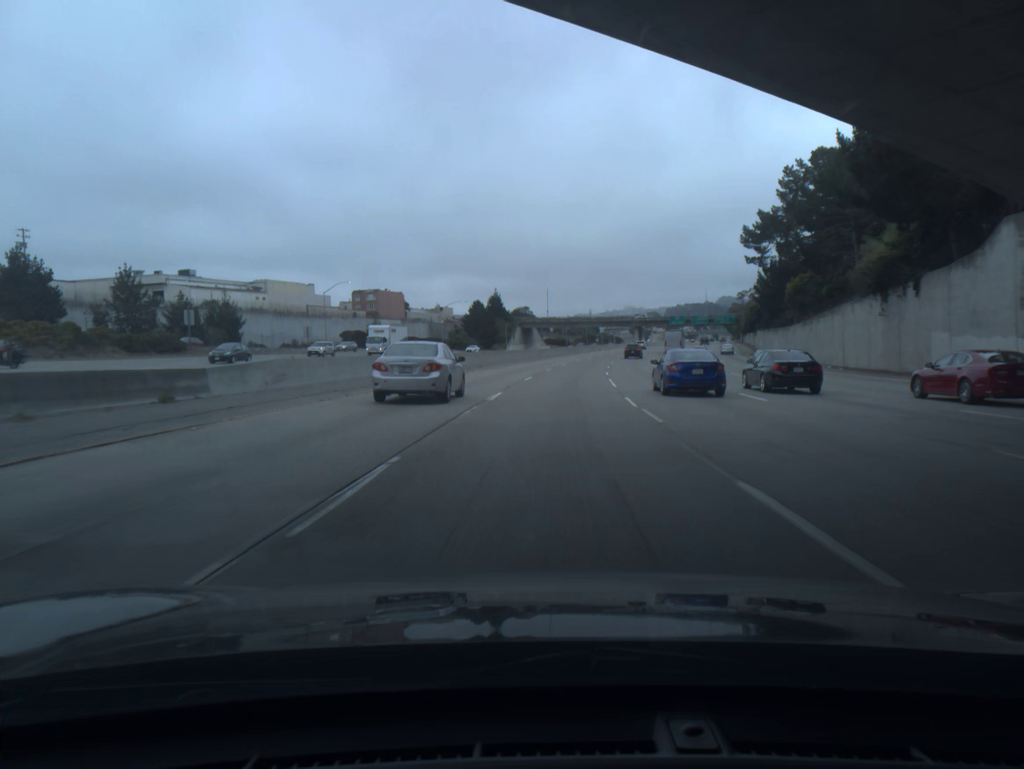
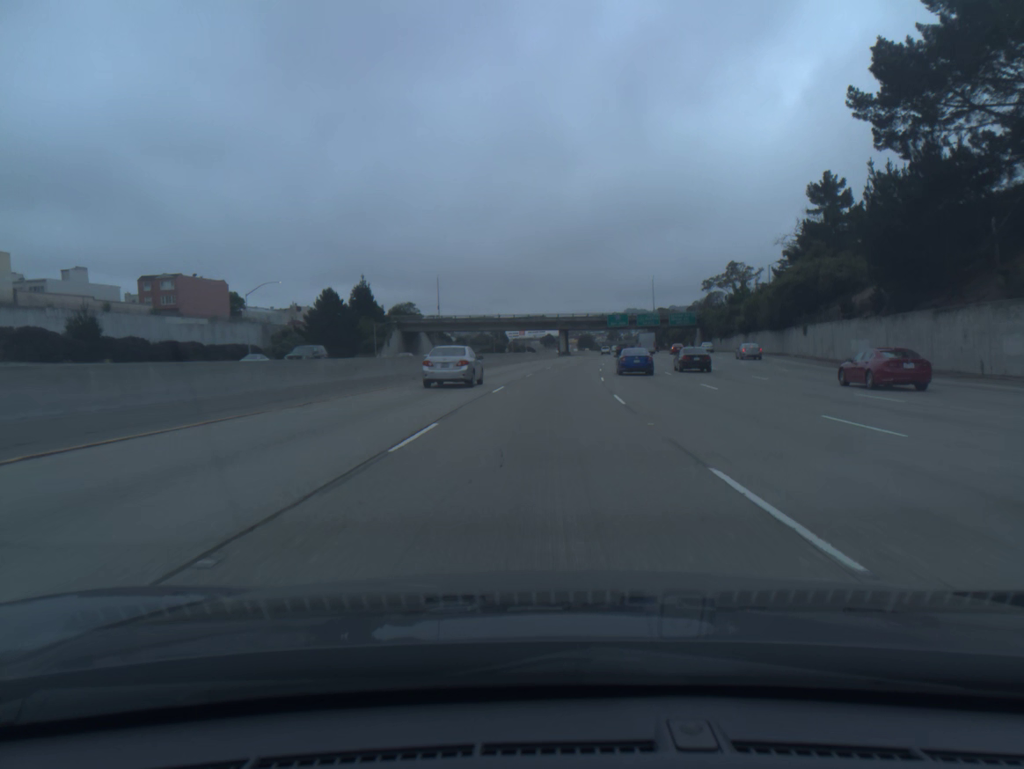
(+4.1, +68.1) m; +7°
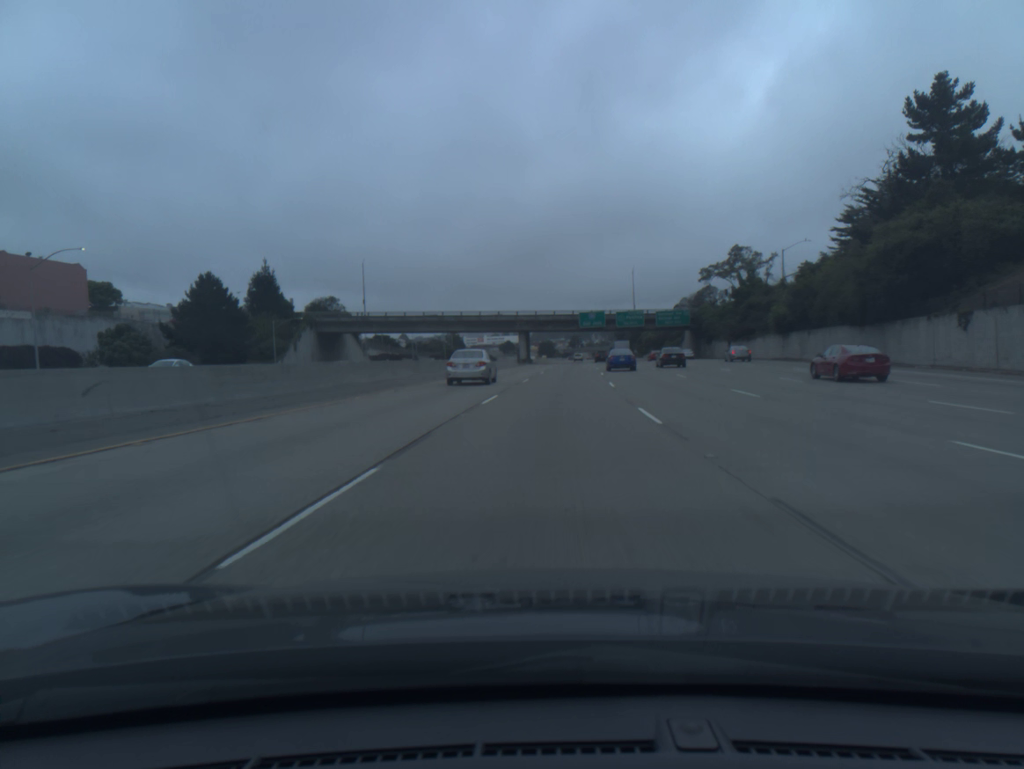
(+0.9, +34.5) m; +3°
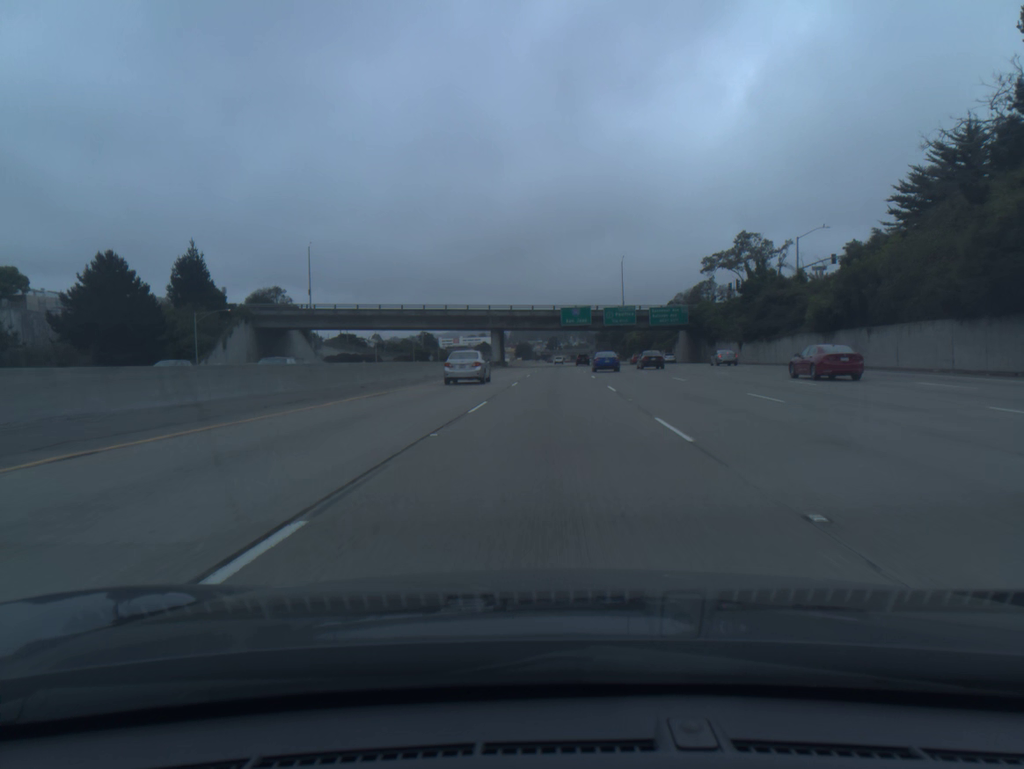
(+0.2, +17.4) m; +2°
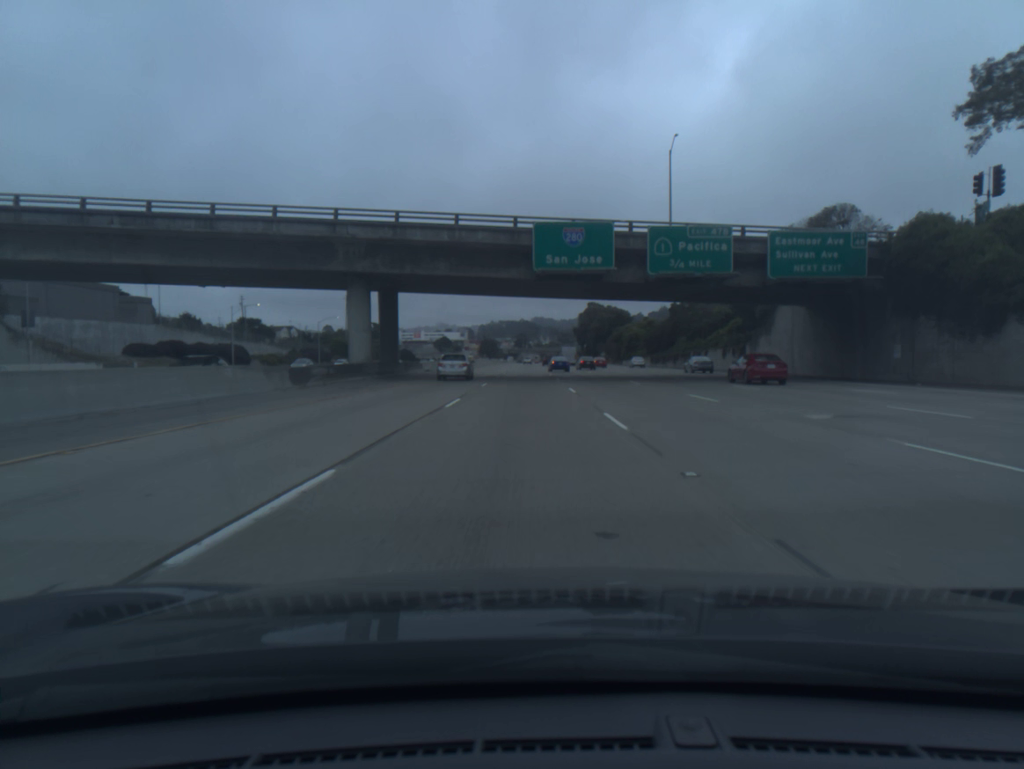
(+2.0, +70.6) m; +2°
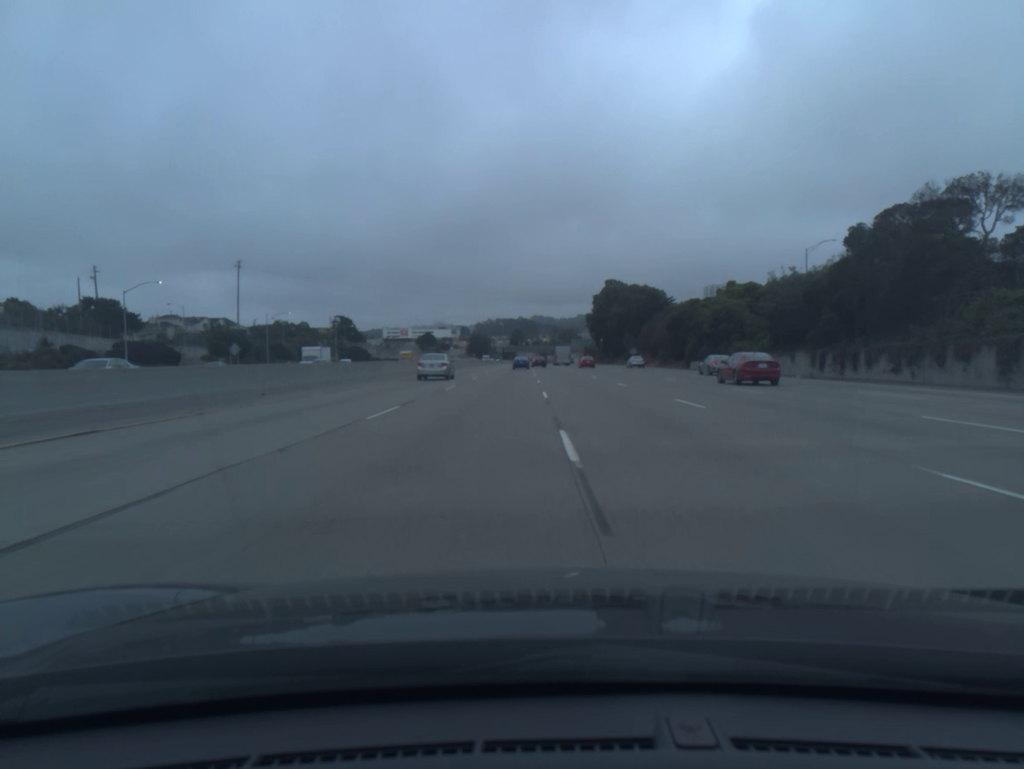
(+0.1, +77.2) m; 0°
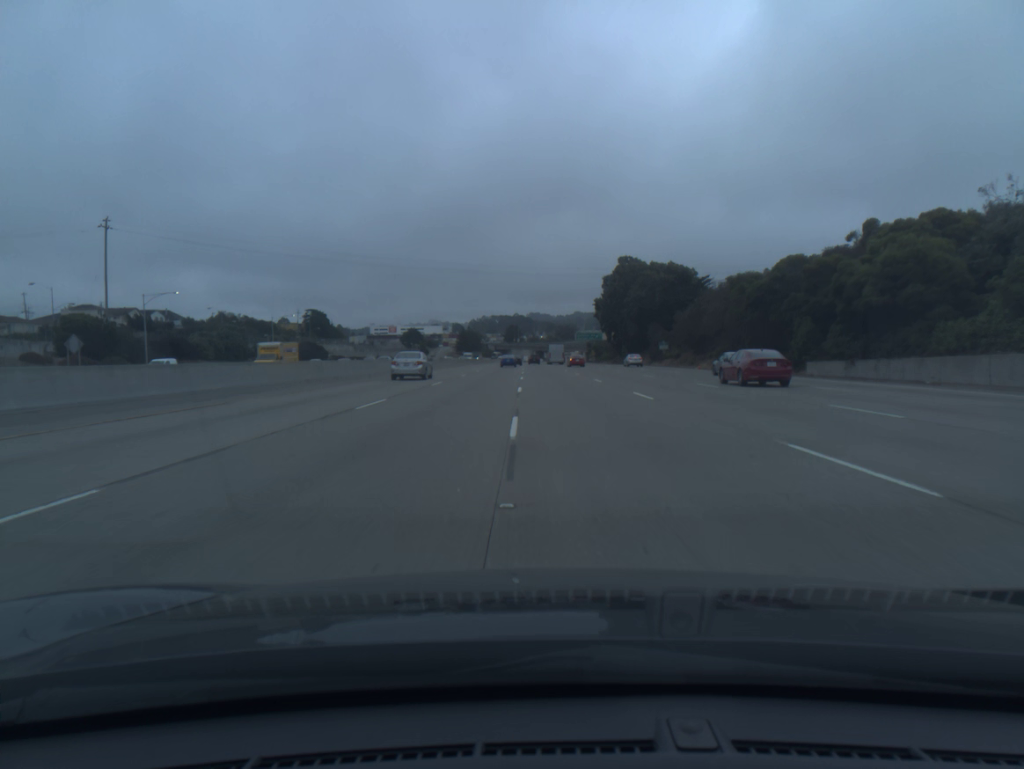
(+0.1, +41.1) m; 0°
